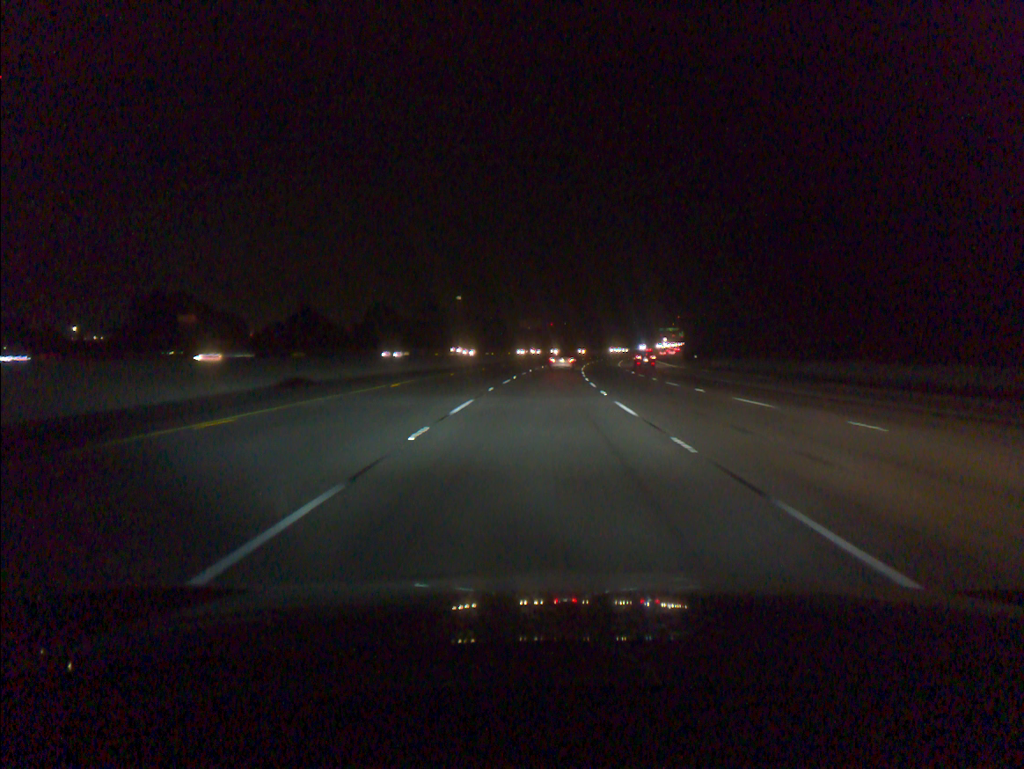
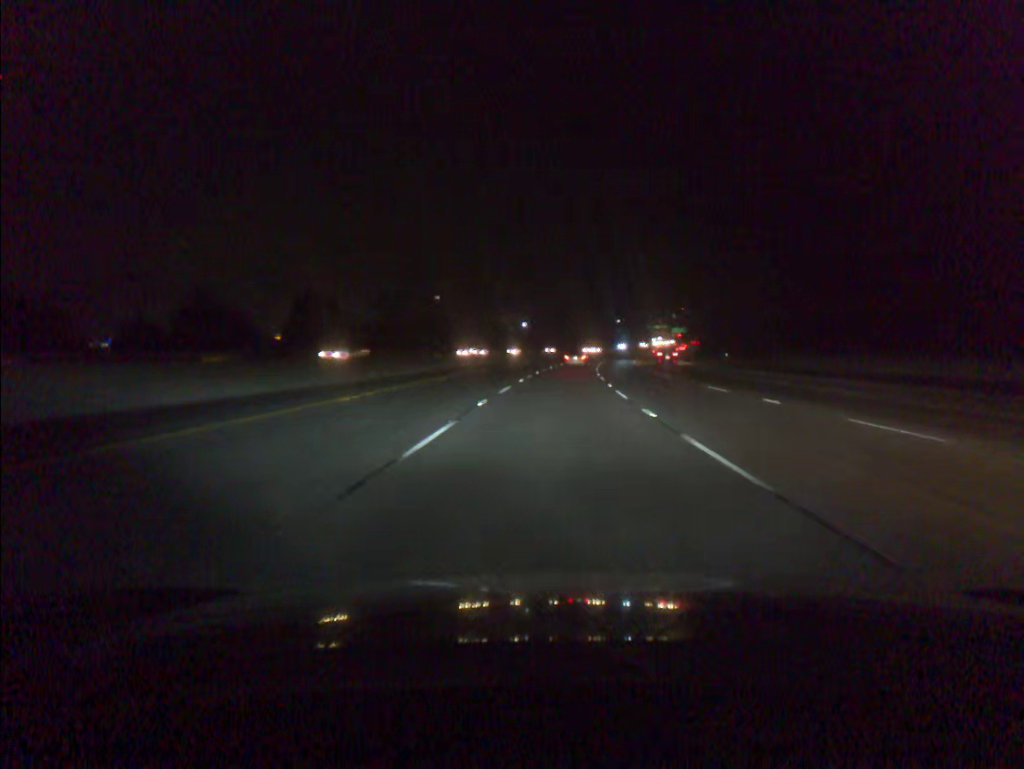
(+0.2, +37.0) m; +1°
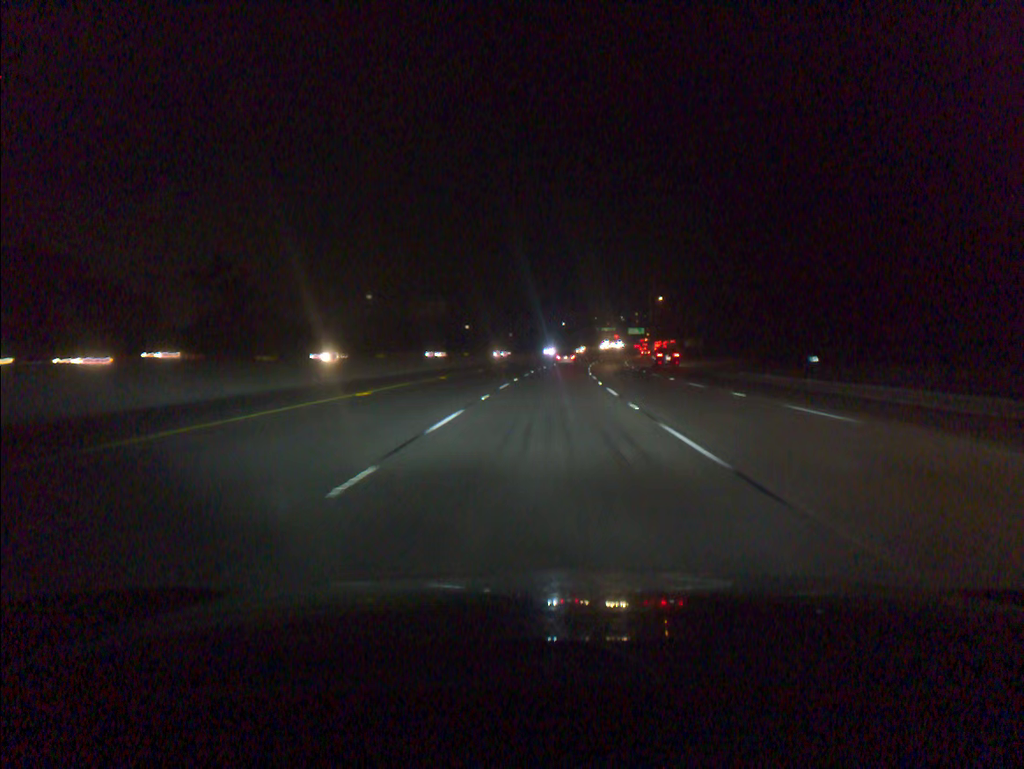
(+2.0, +55.5) m; +4°
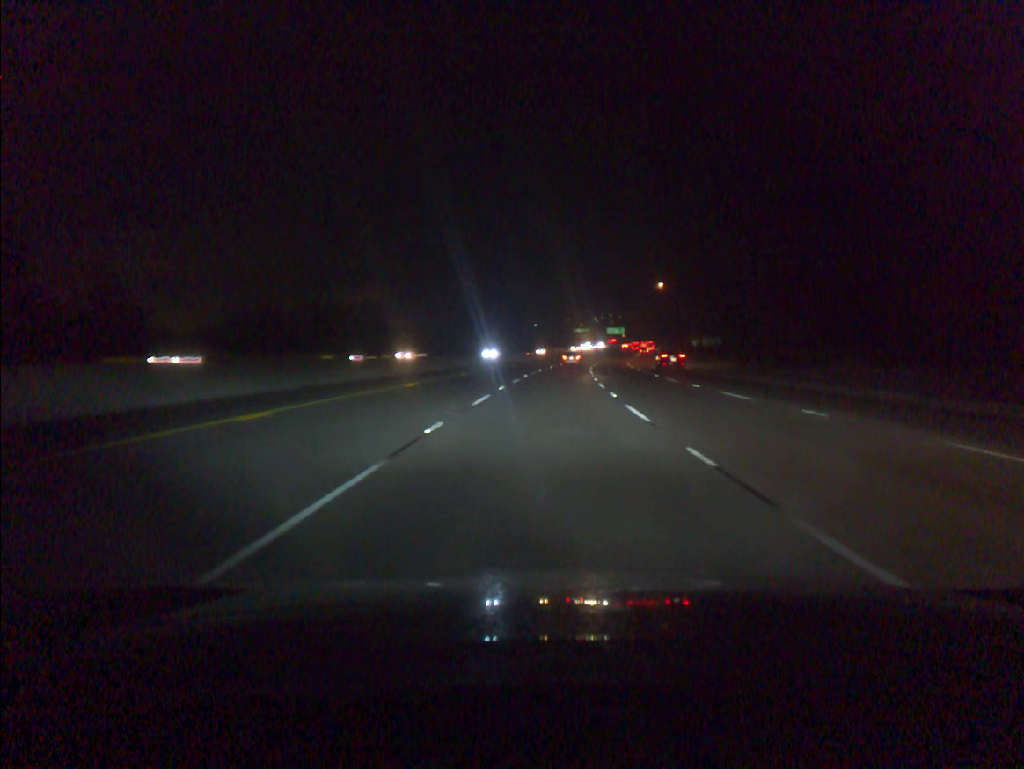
(+0.7, +37.0) m; +2°
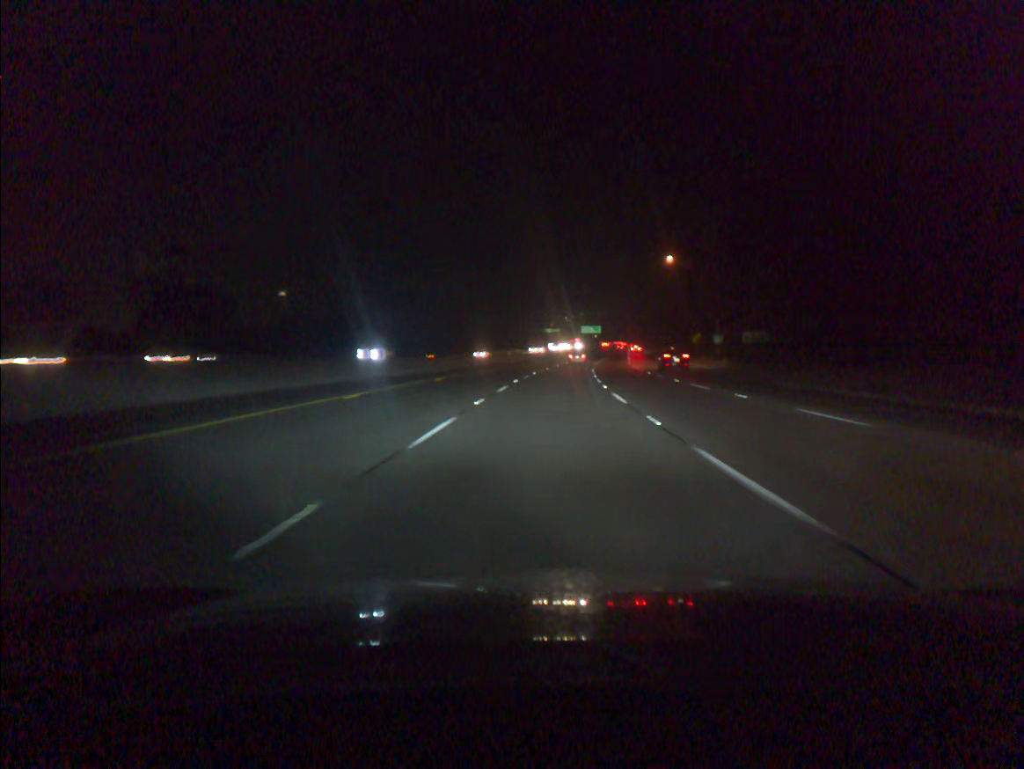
(+0.7, +37.0) m; +2°
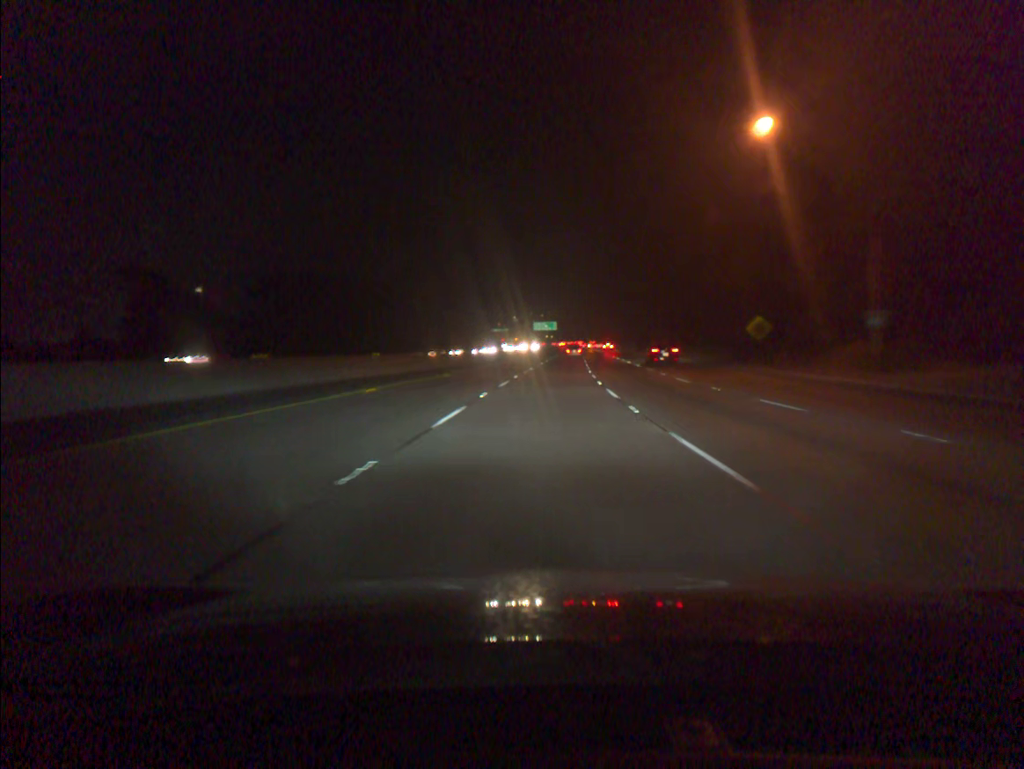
(+1.8, +55.5) m; +4°
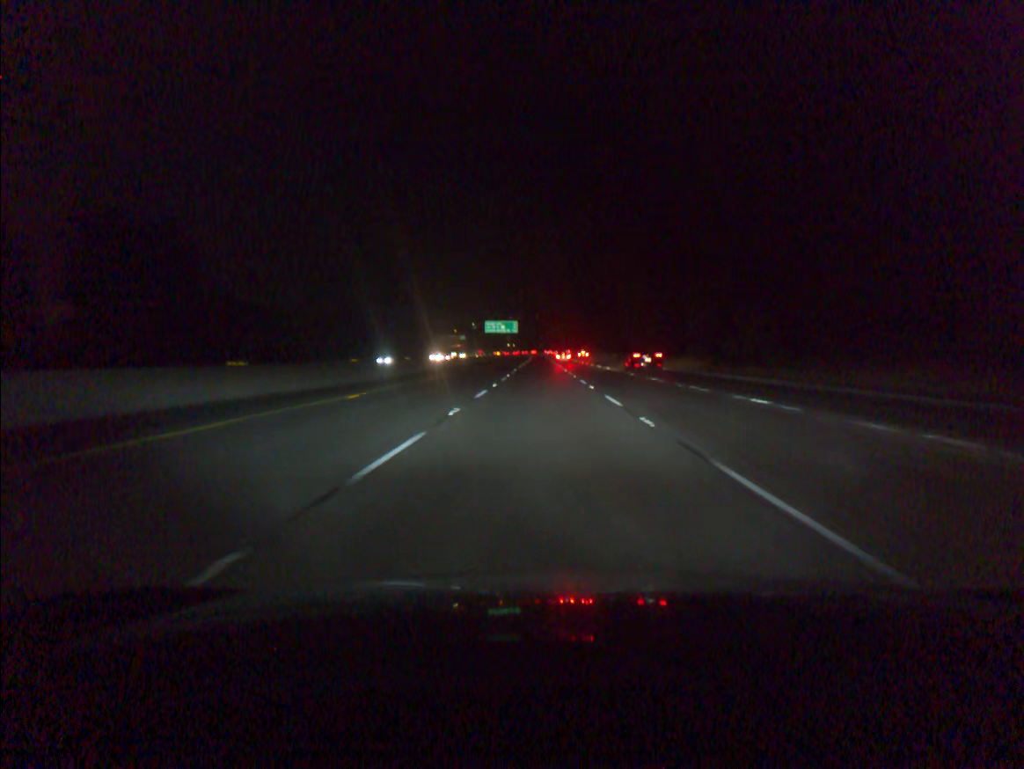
(+2.2, +73.8) m; +3°
